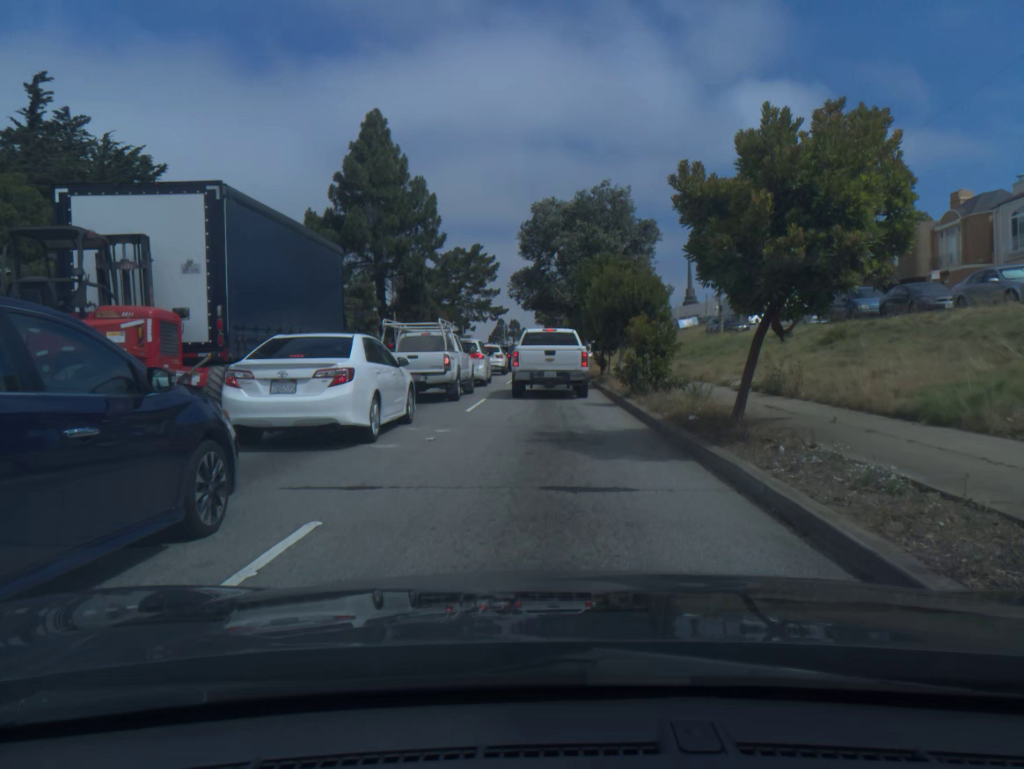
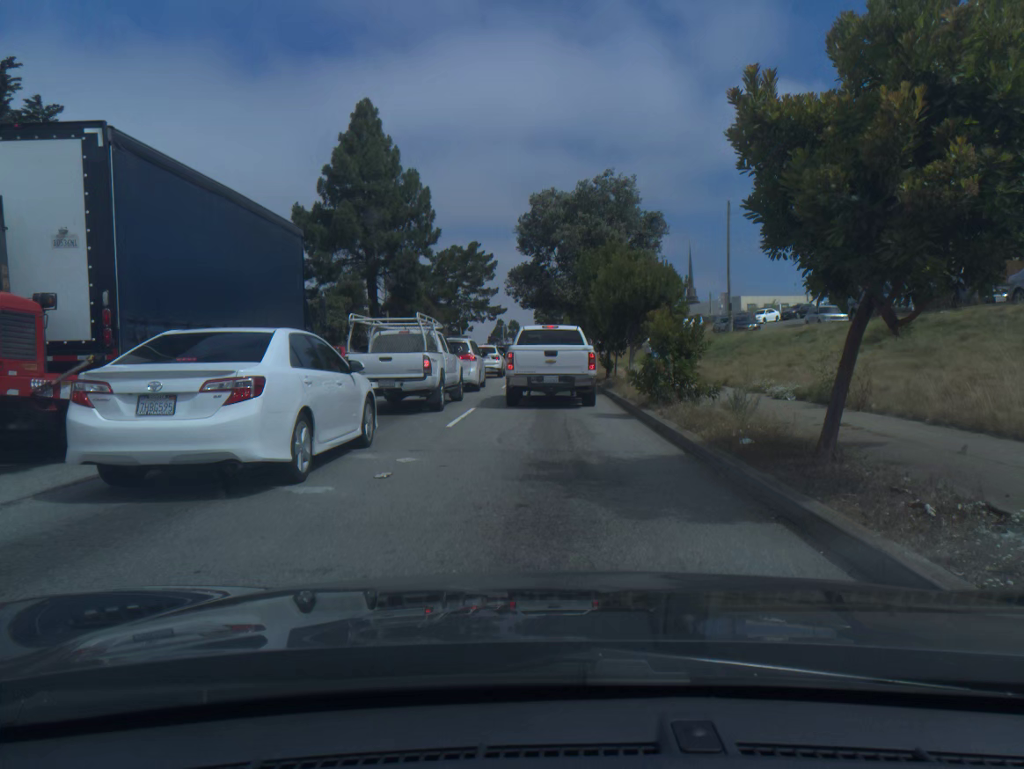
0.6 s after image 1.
(0.0, +3.2) m; 0°
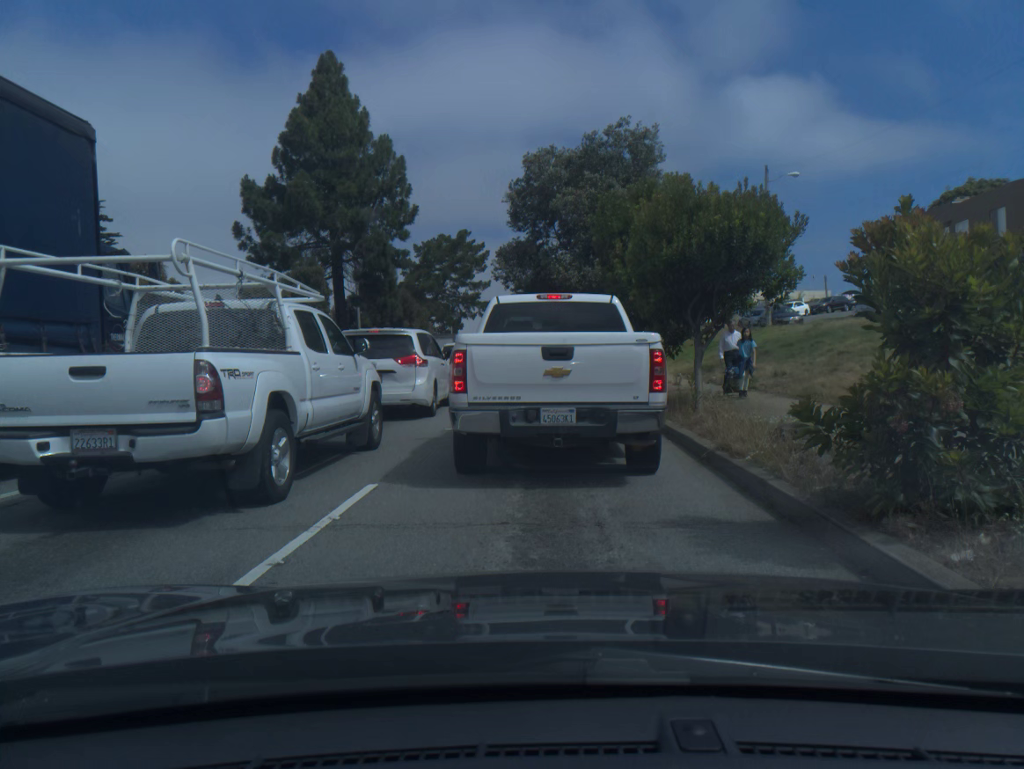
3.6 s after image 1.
(0.0, +10.1) m; 0°
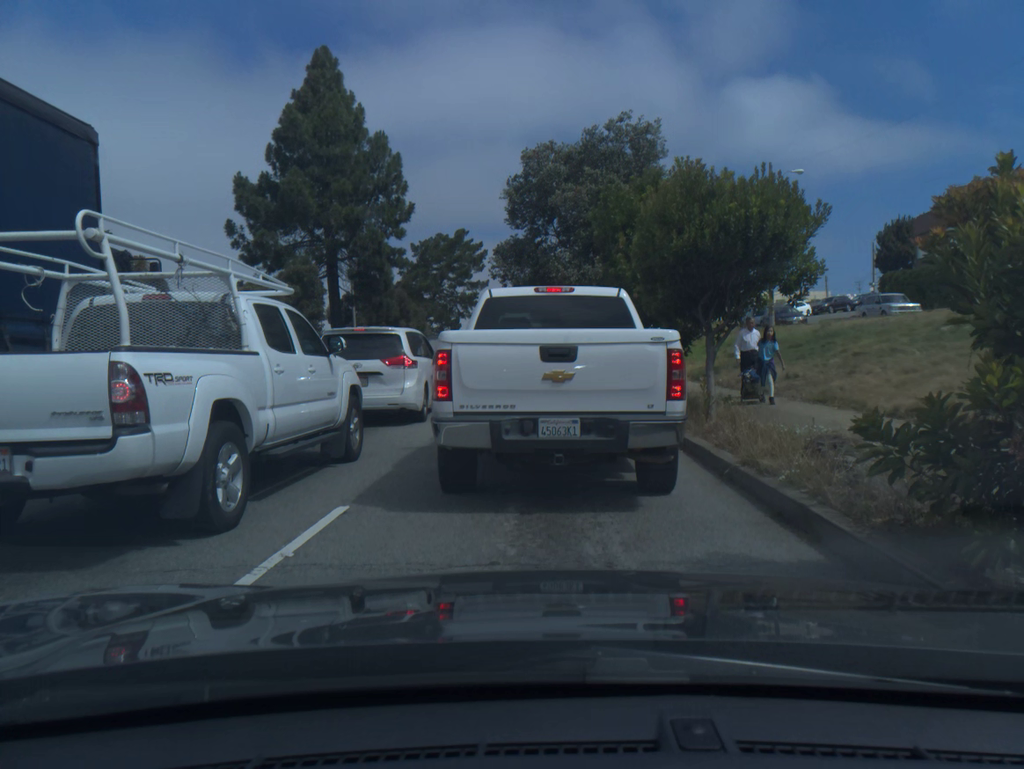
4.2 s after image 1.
(0.0, +1.1) m; 0°
